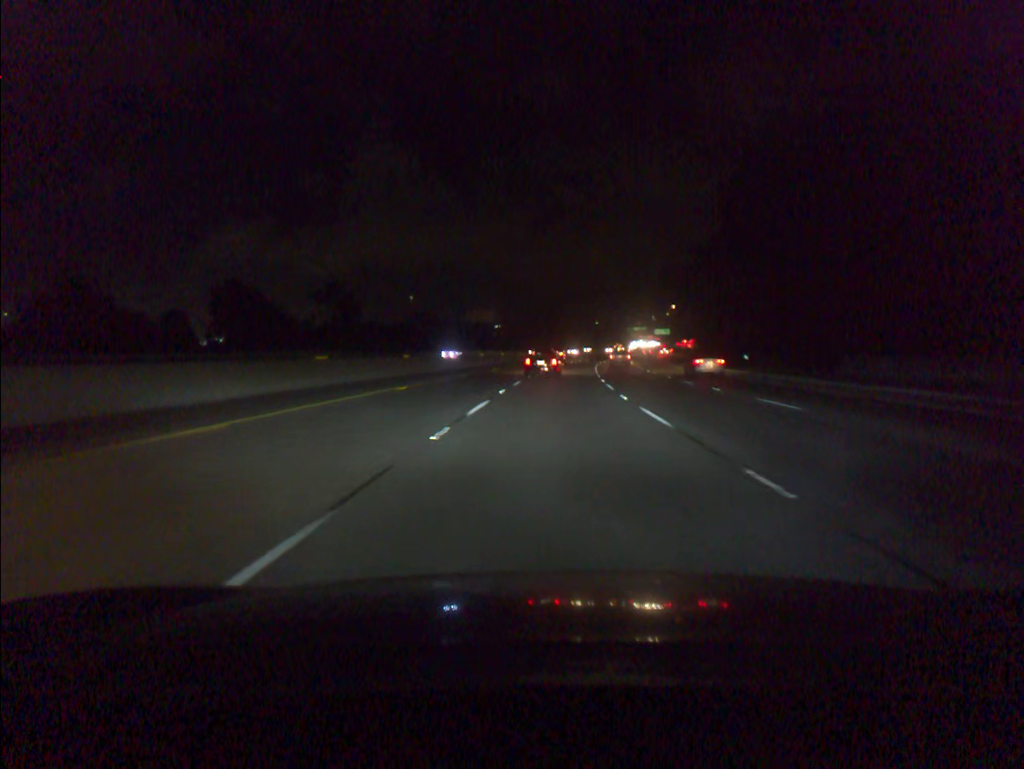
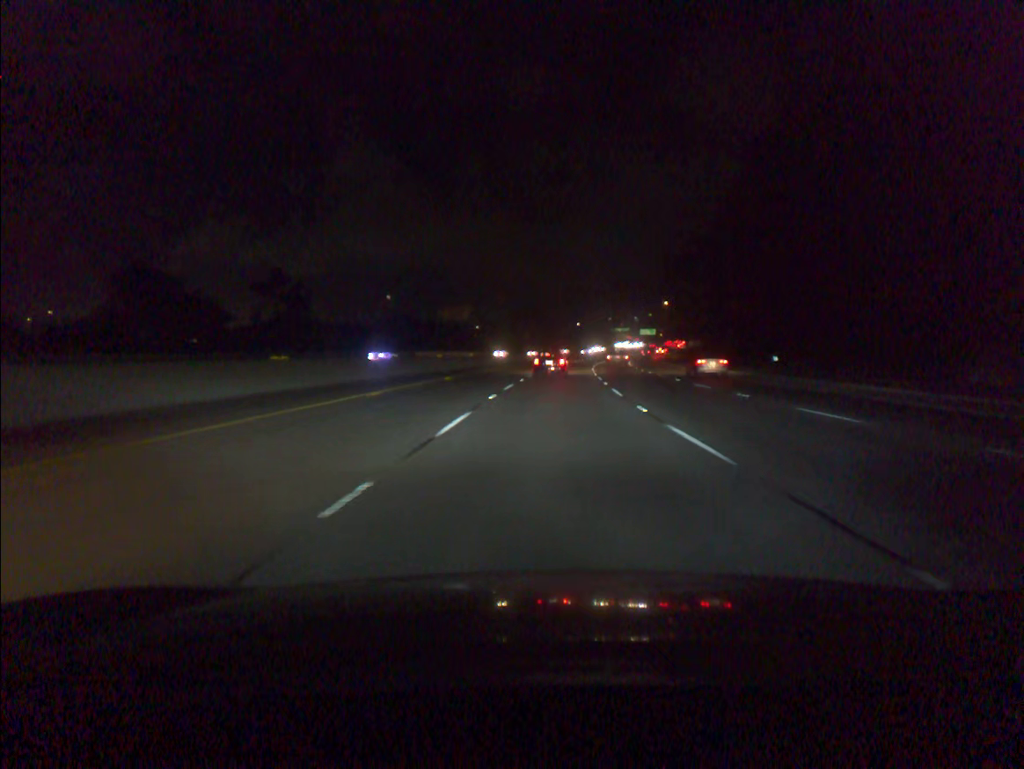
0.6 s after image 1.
(+0.2, +18.5) m; +1°
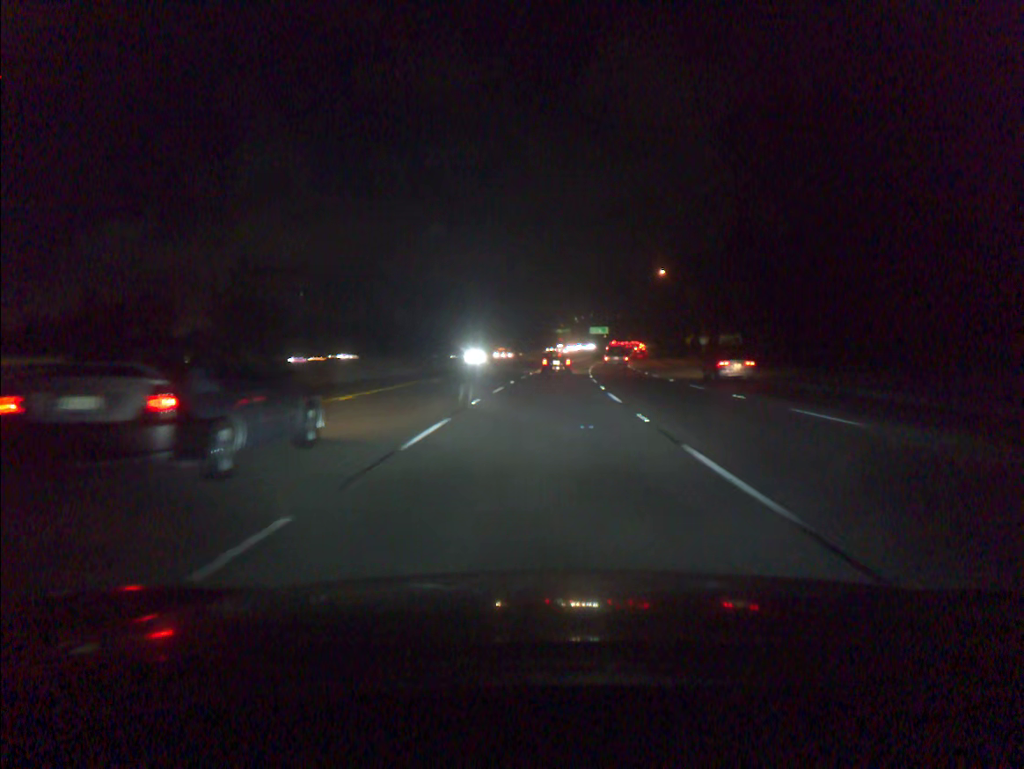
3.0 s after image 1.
(+3.3, +74.0) m; +5°
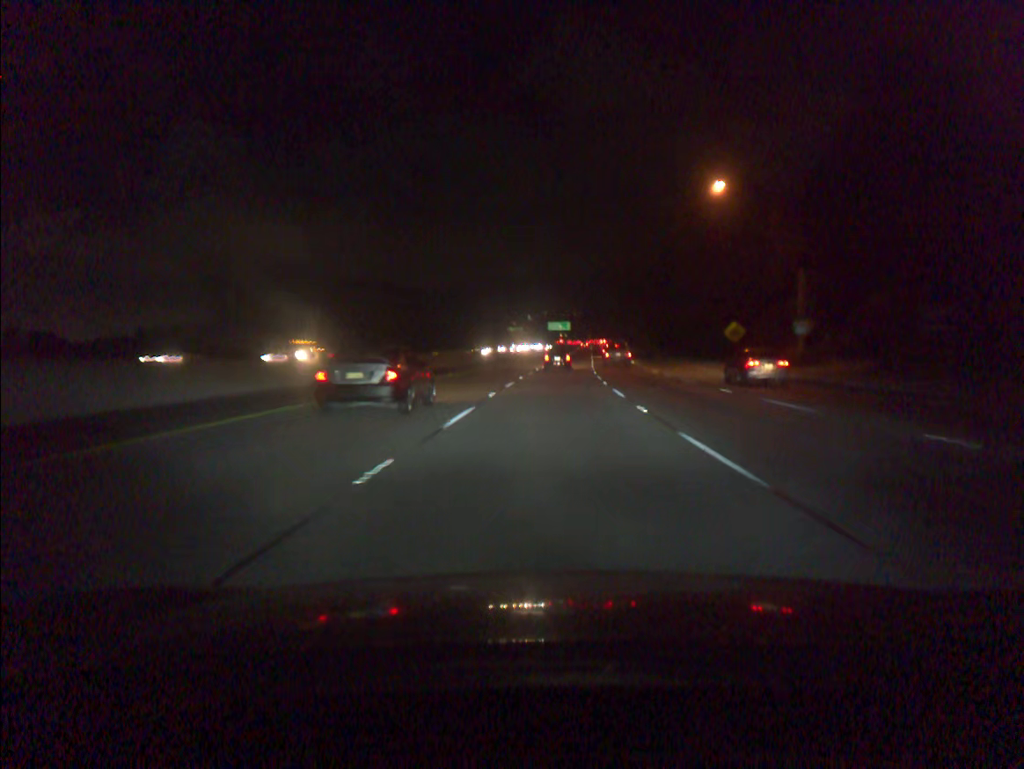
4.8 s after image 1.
(+1.5, +55.4) m; +3°
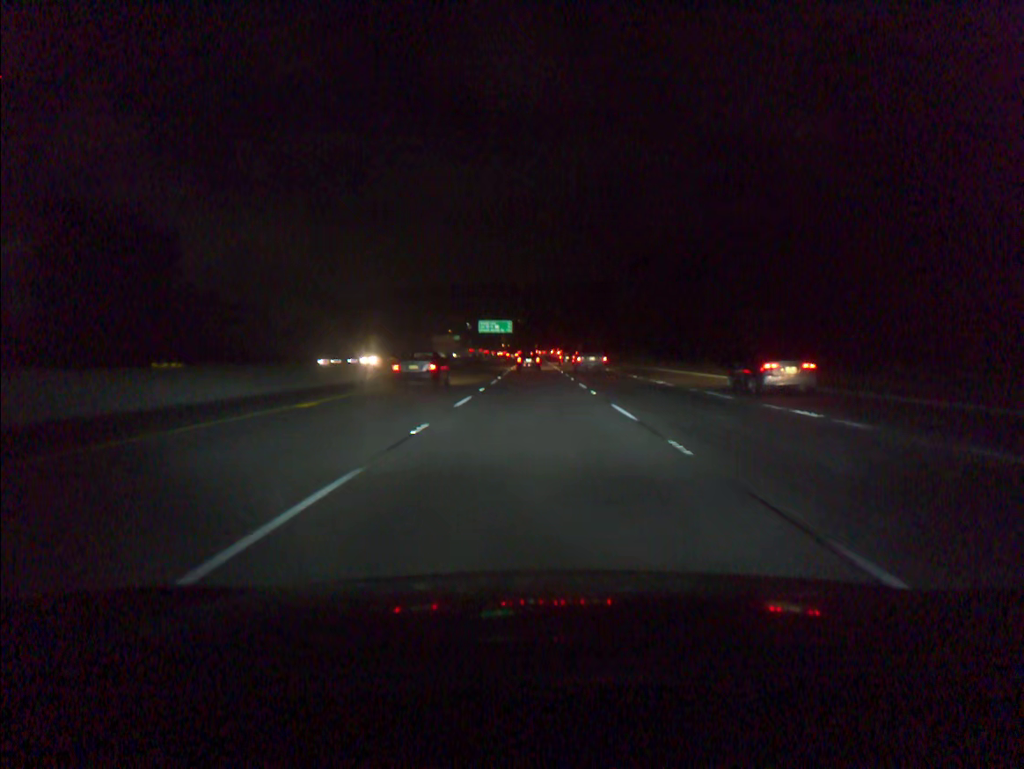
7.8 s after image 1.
(+4.3, +92.2) m; +4°
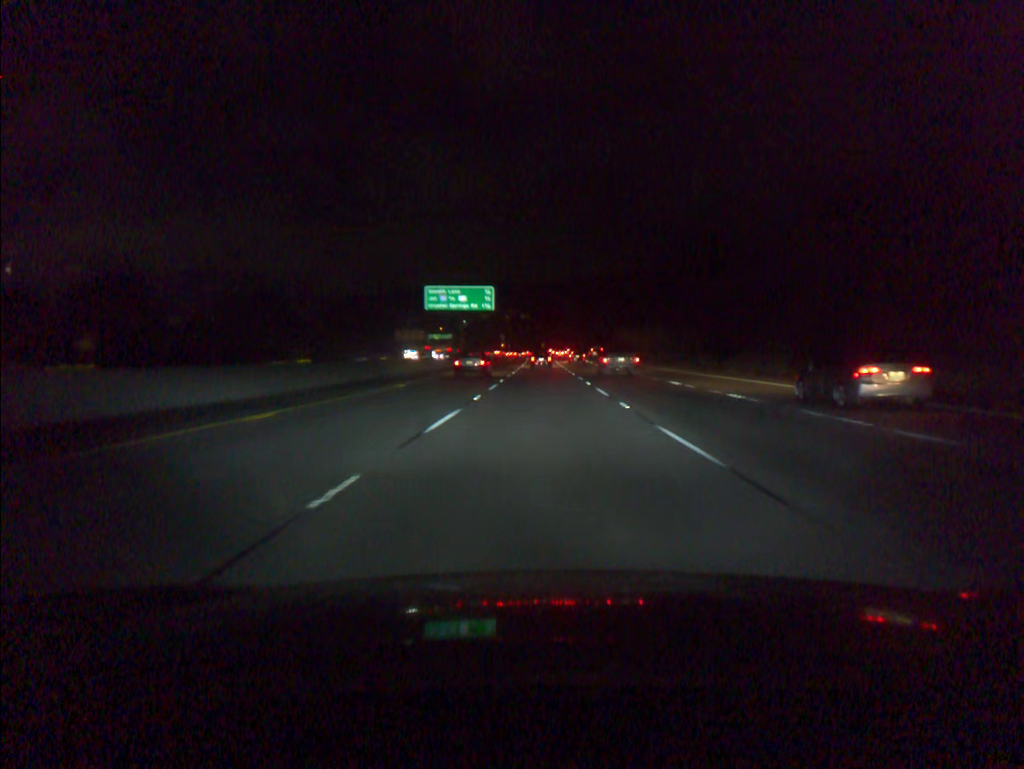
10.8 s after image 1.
(-0.7, +91.7) m; 0°
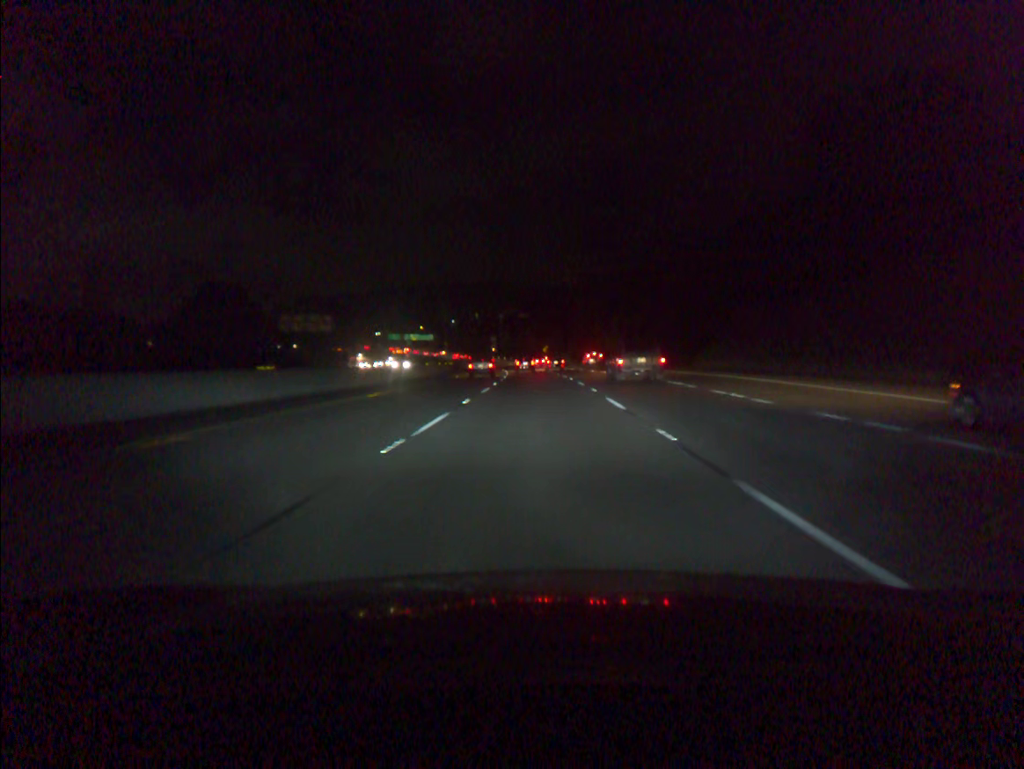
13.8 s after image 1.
(+0.2, +91.0) m; 0°
